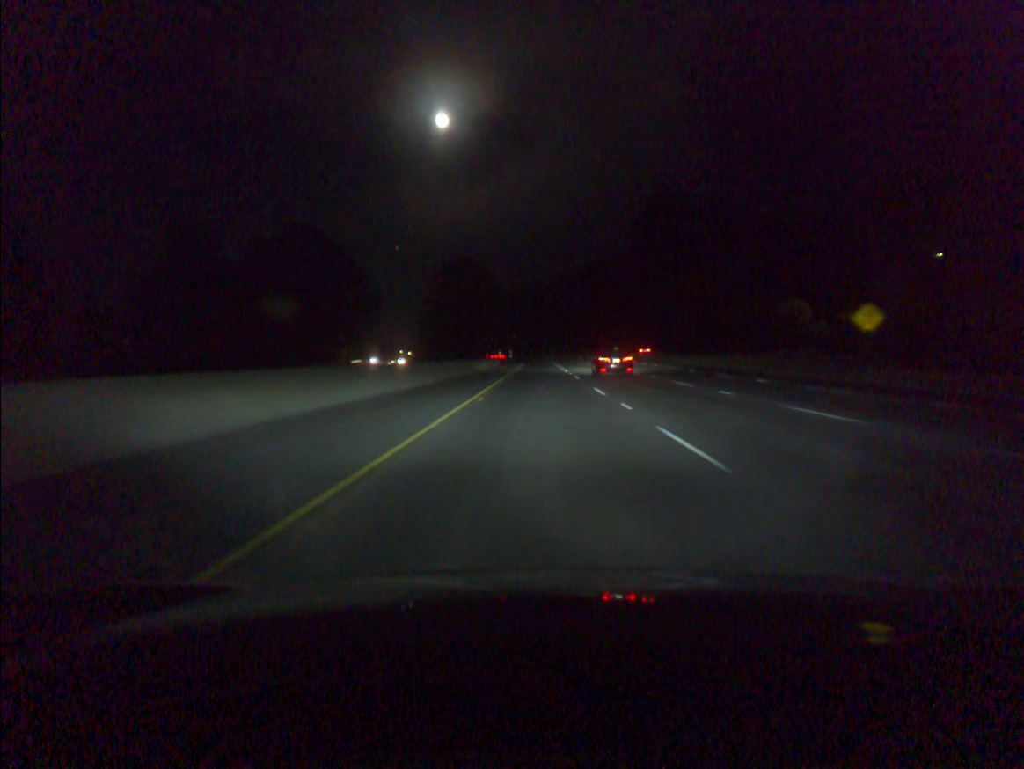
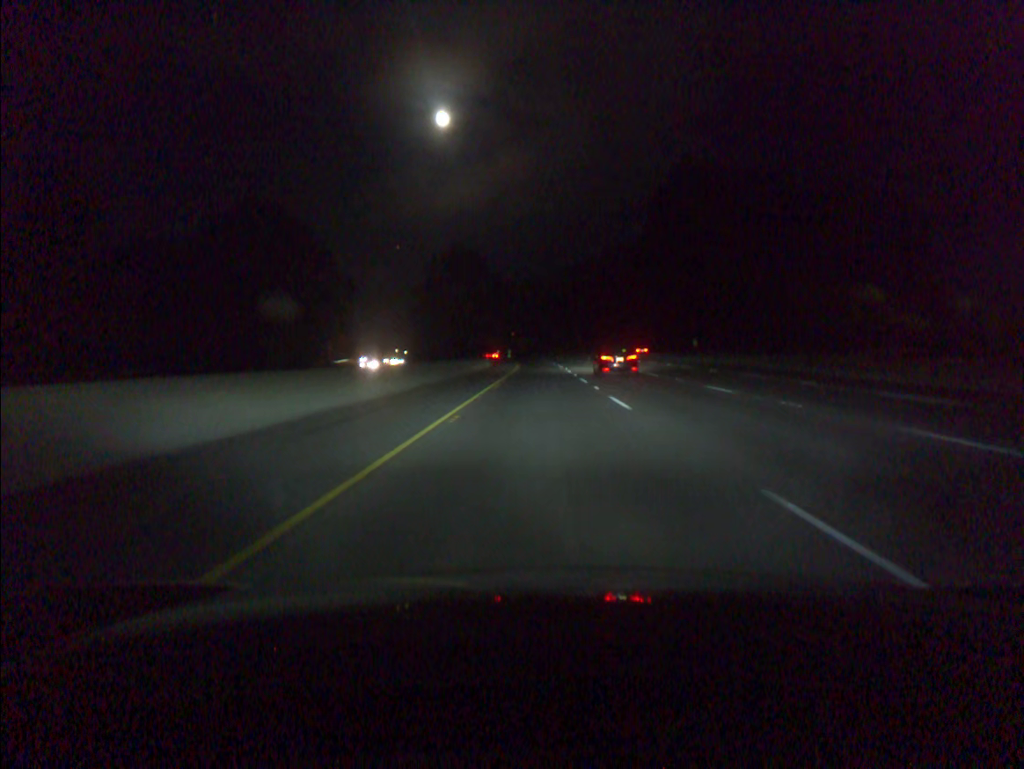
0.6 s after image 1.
(0.0, +20.5) m; 0°
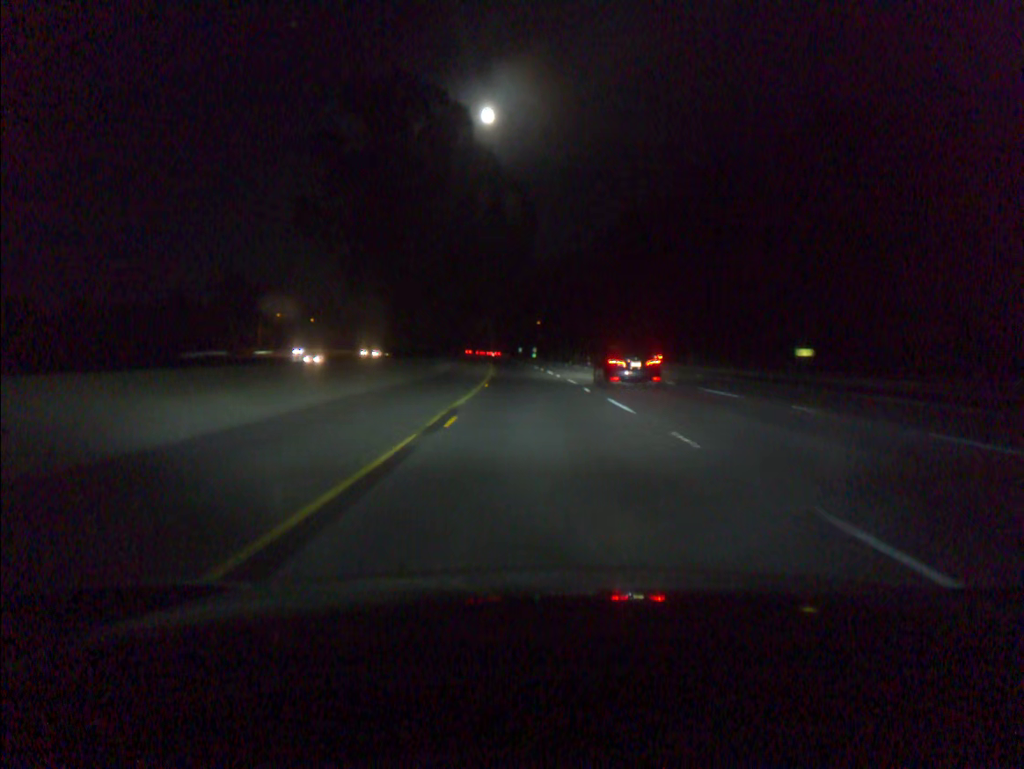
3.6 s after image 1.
(-1.2, +102.7) m; -2°
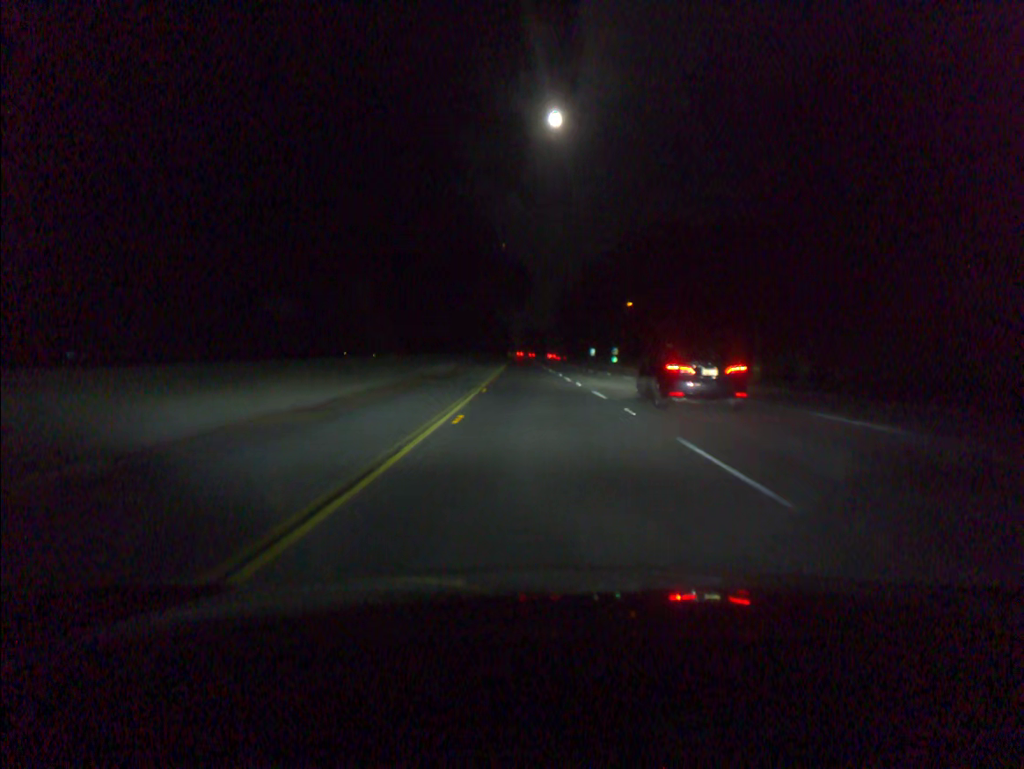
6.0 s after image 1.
(-3.5, +81.9) m; -5°
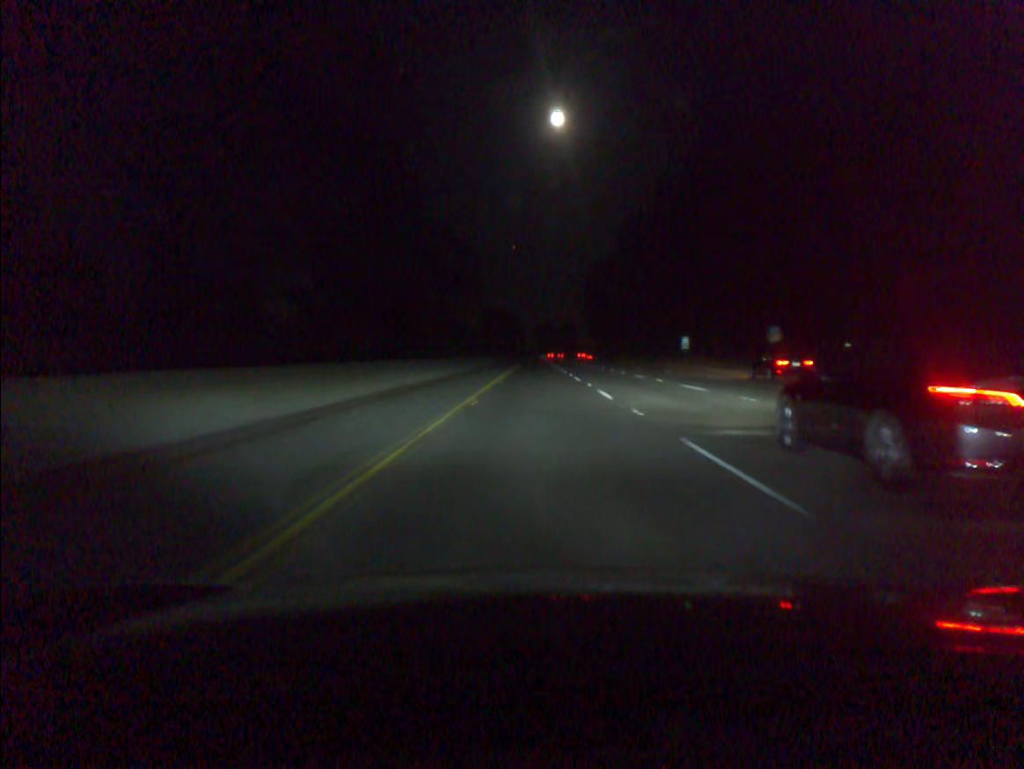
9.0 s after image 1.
(-2.1, +102.4) m; -1°
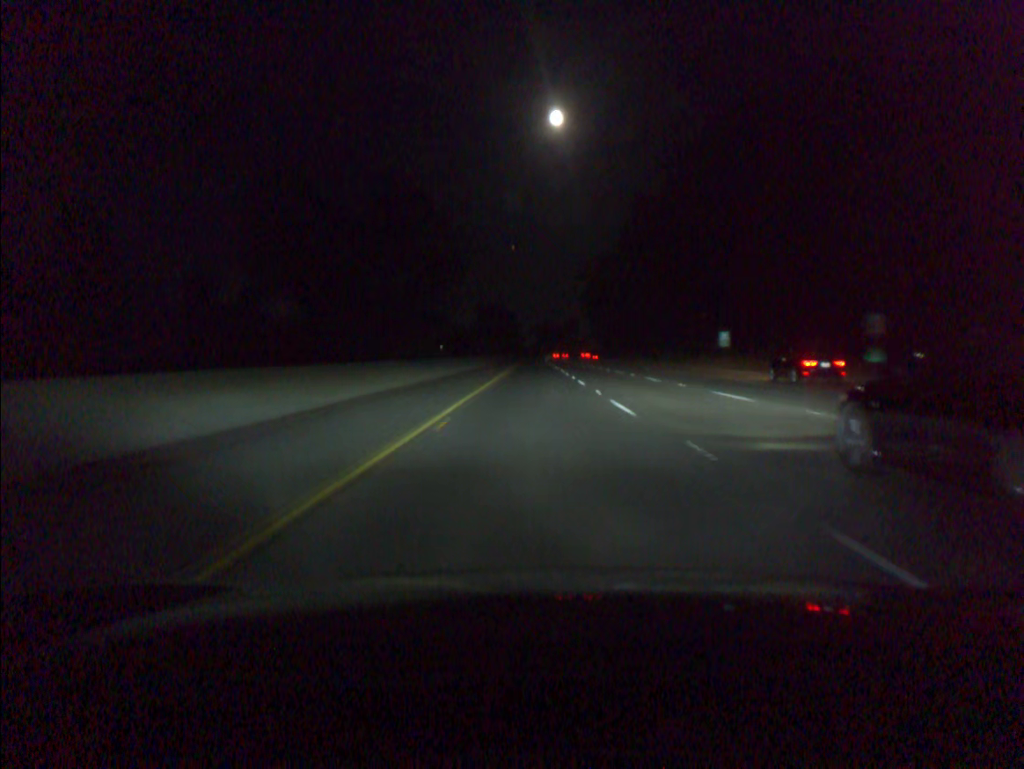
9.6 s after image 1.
(0.0, +20.5) m; 0°
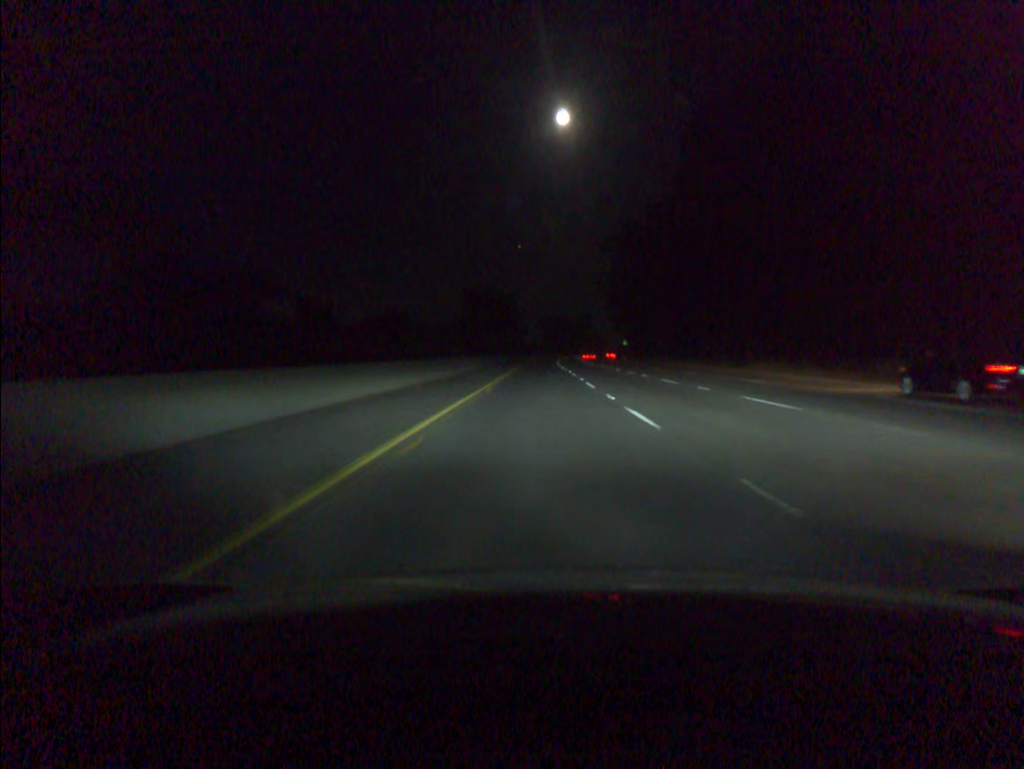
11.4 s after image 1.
(-0.3, +61.4) m; 0°
